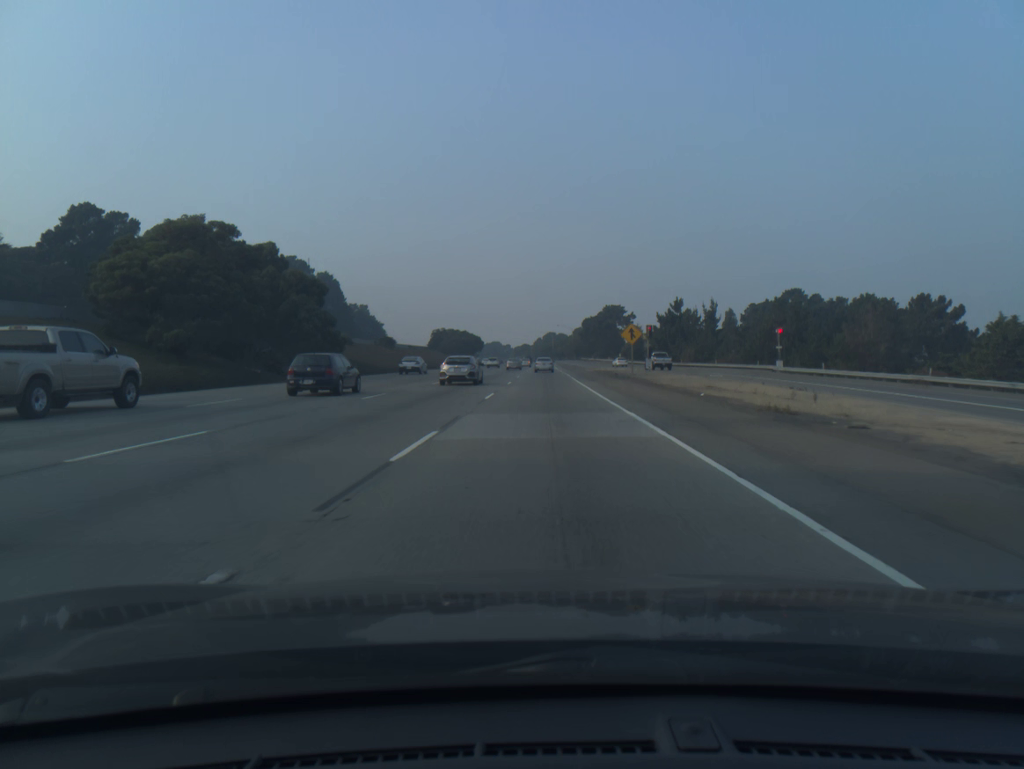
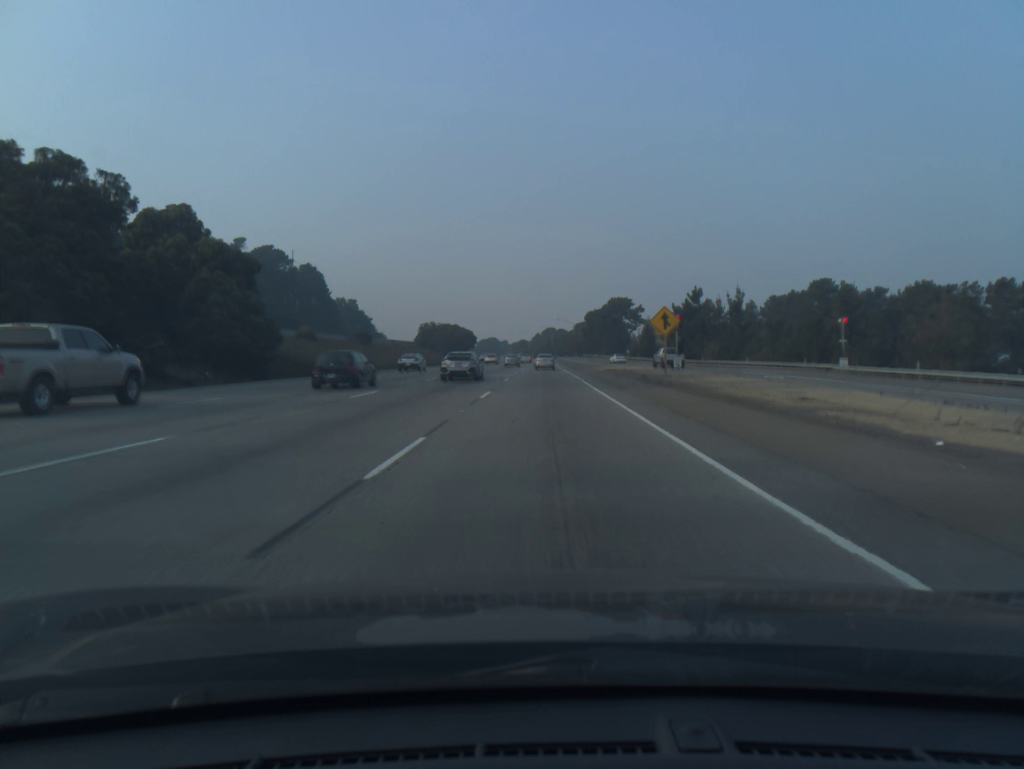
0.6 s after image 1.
(0.0, +16.1) m; 0°
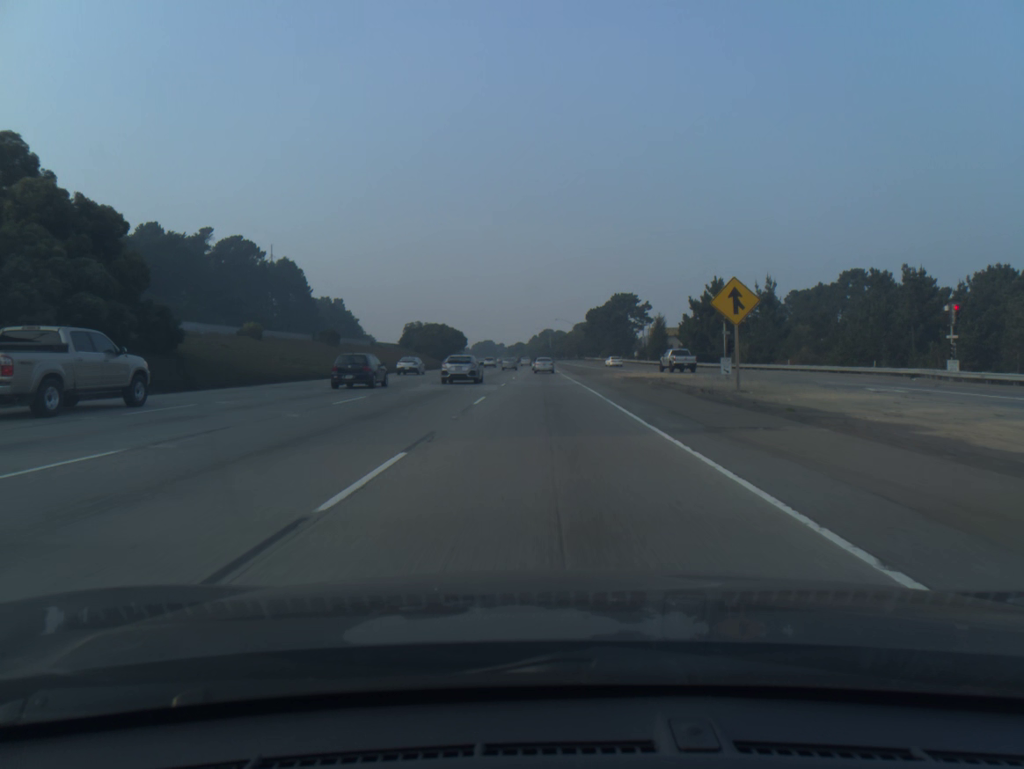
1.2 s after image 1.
(0.0, +16.1) m; 0°
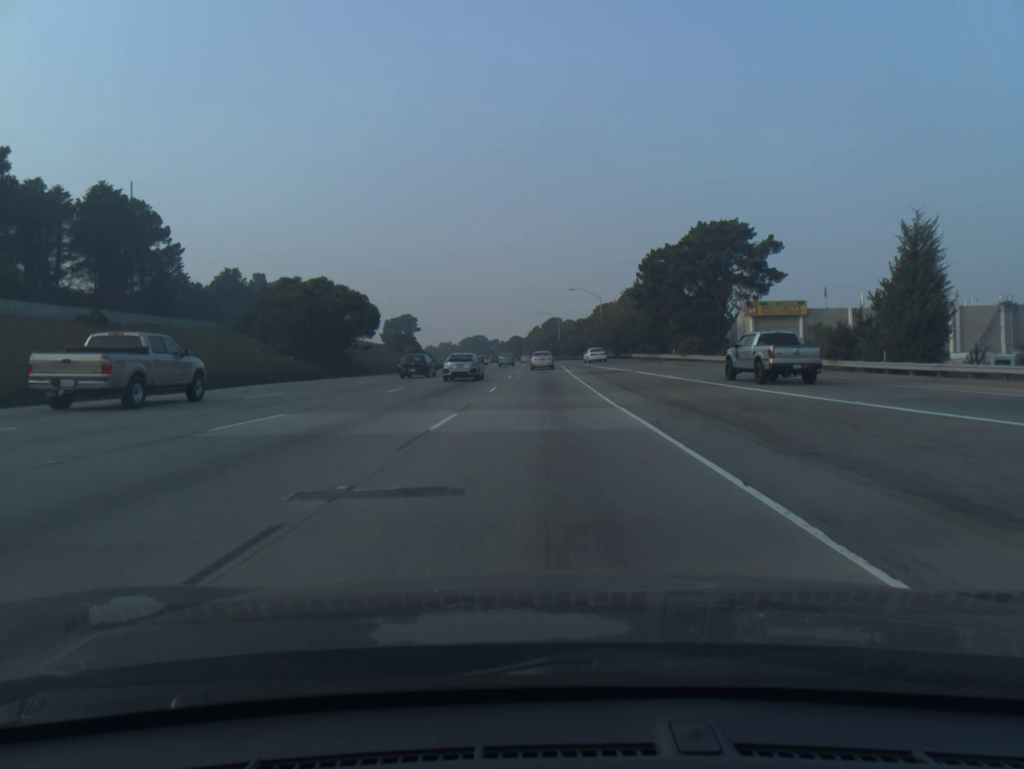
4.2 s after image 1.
(0.0, +80.4) m; 0°
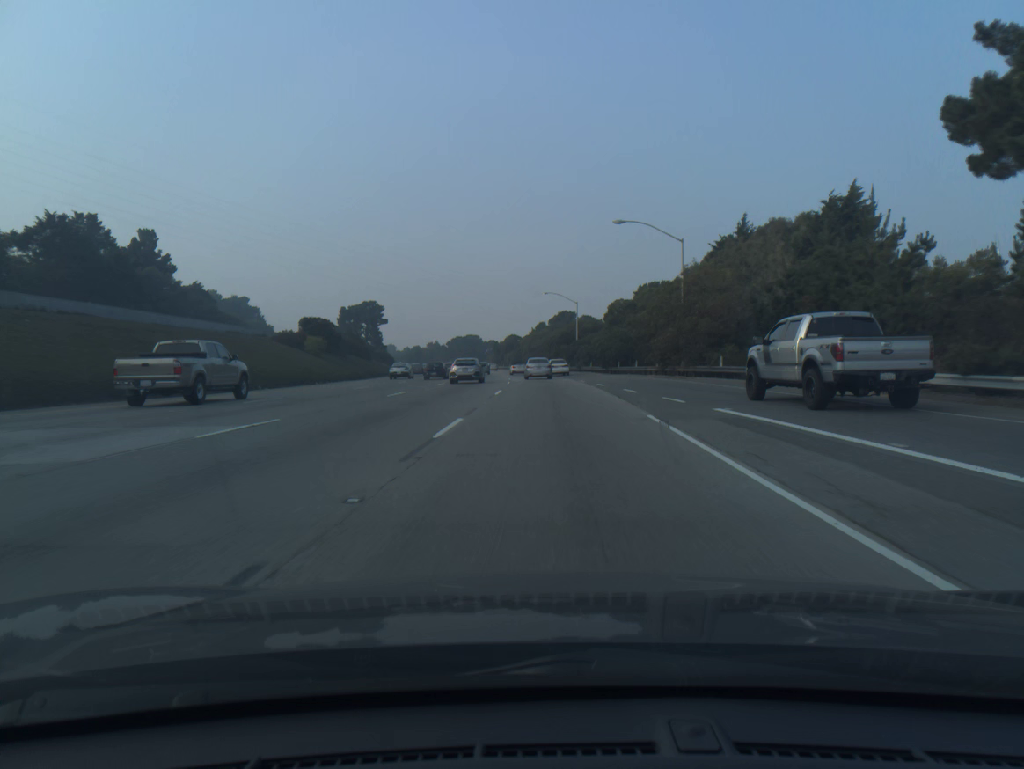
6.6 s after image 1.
(-0.2, +59.9) m; 0°
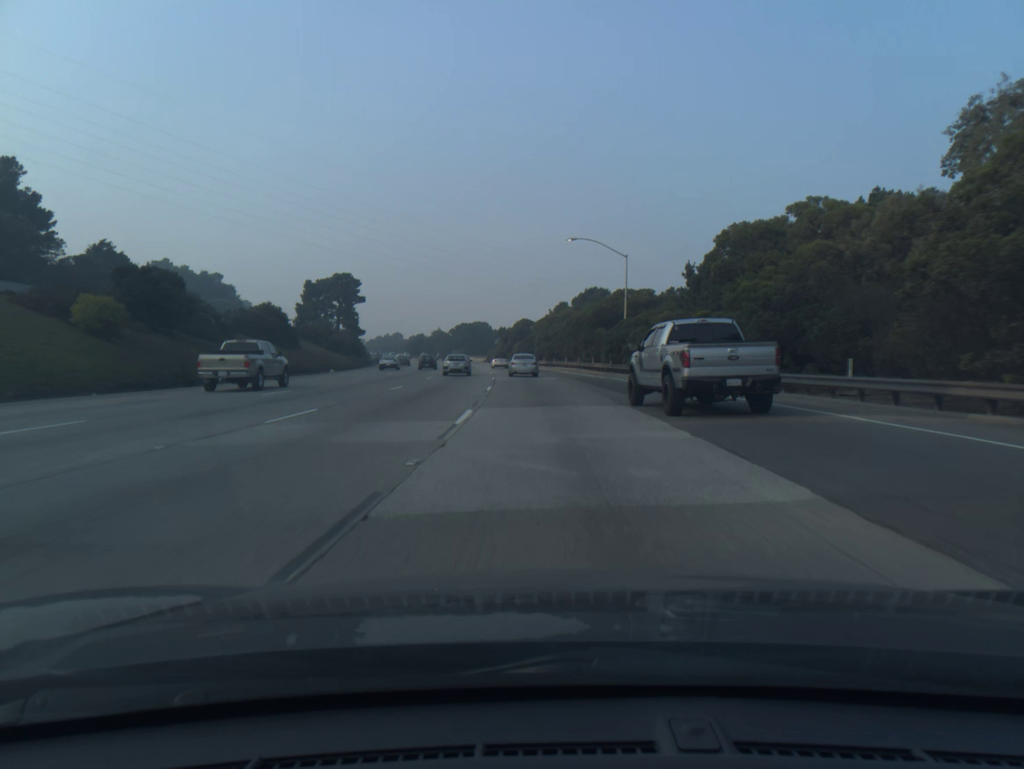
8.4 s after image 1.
(-0.3, +41.2) m; -1°
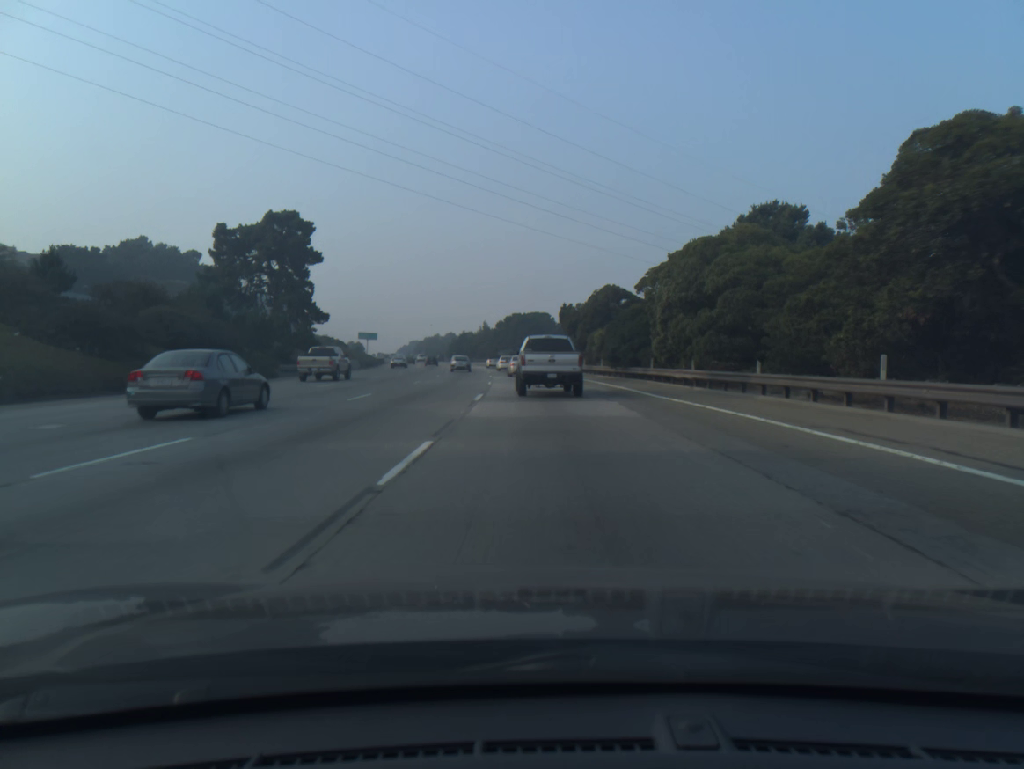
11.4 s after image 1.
(-2.6, +65.8) m; -5°
